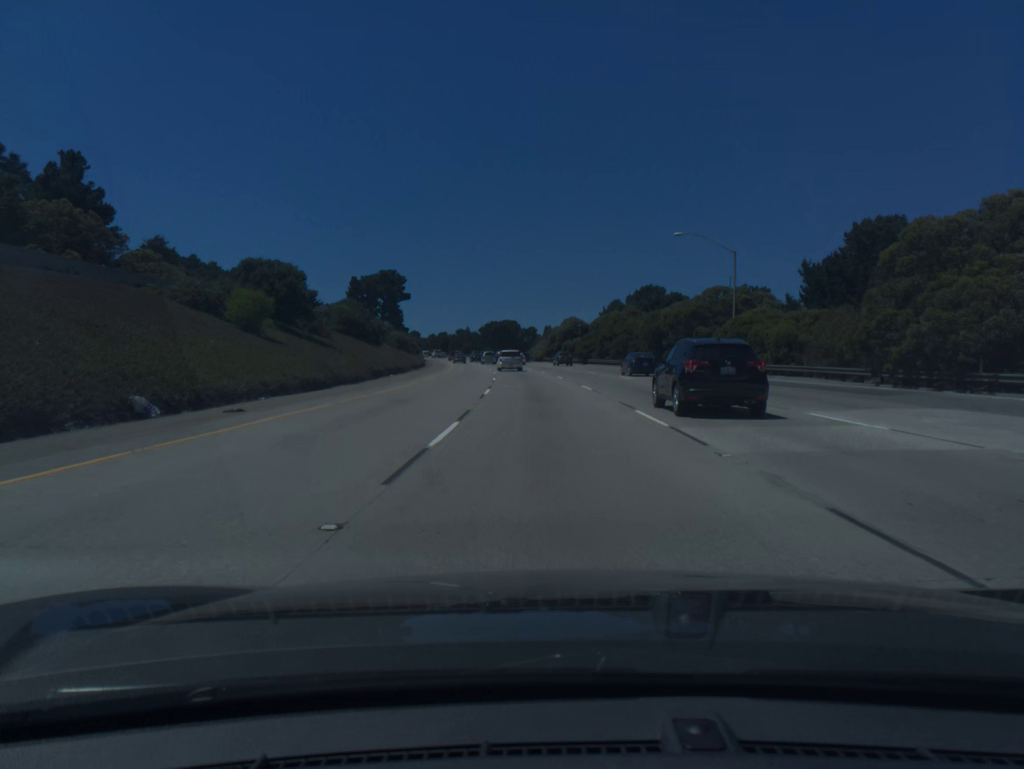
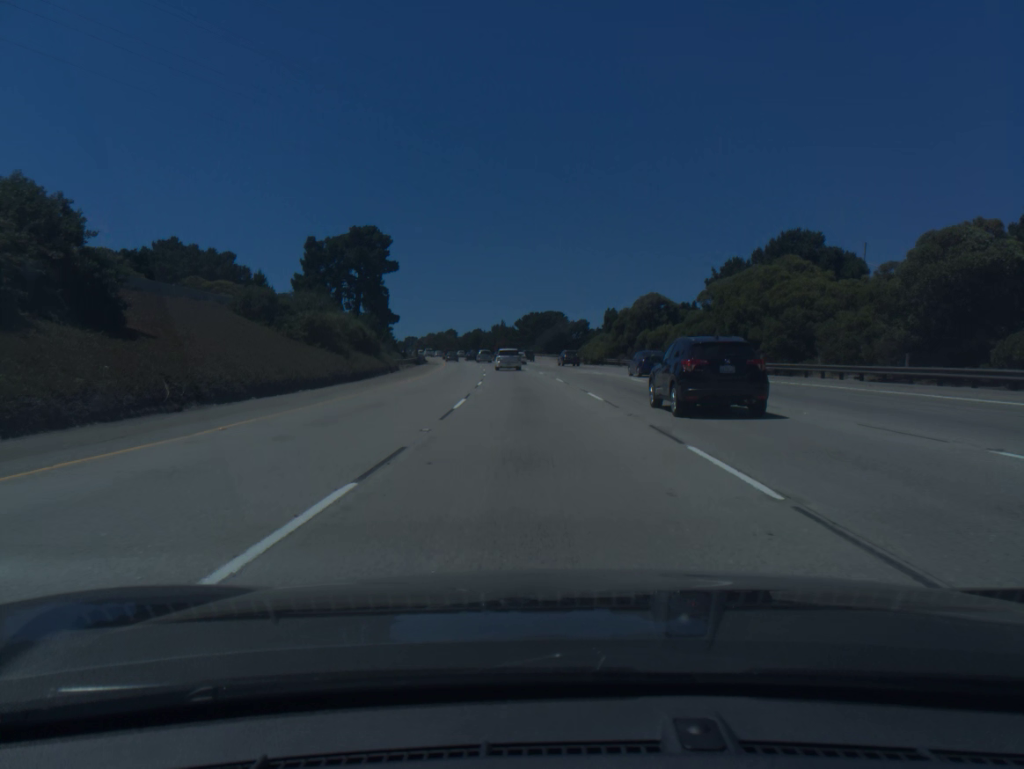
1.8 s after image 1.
(-1.3, +51.0) m; -3°
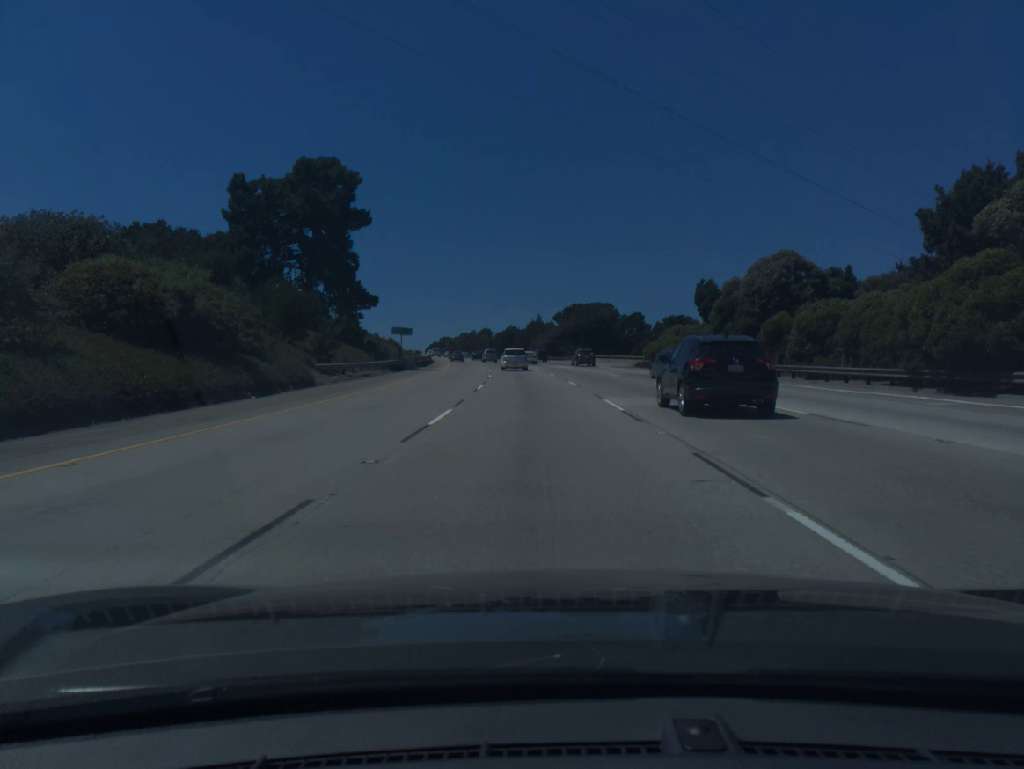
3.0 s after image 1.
(-0.9, +33.6) m; -3°
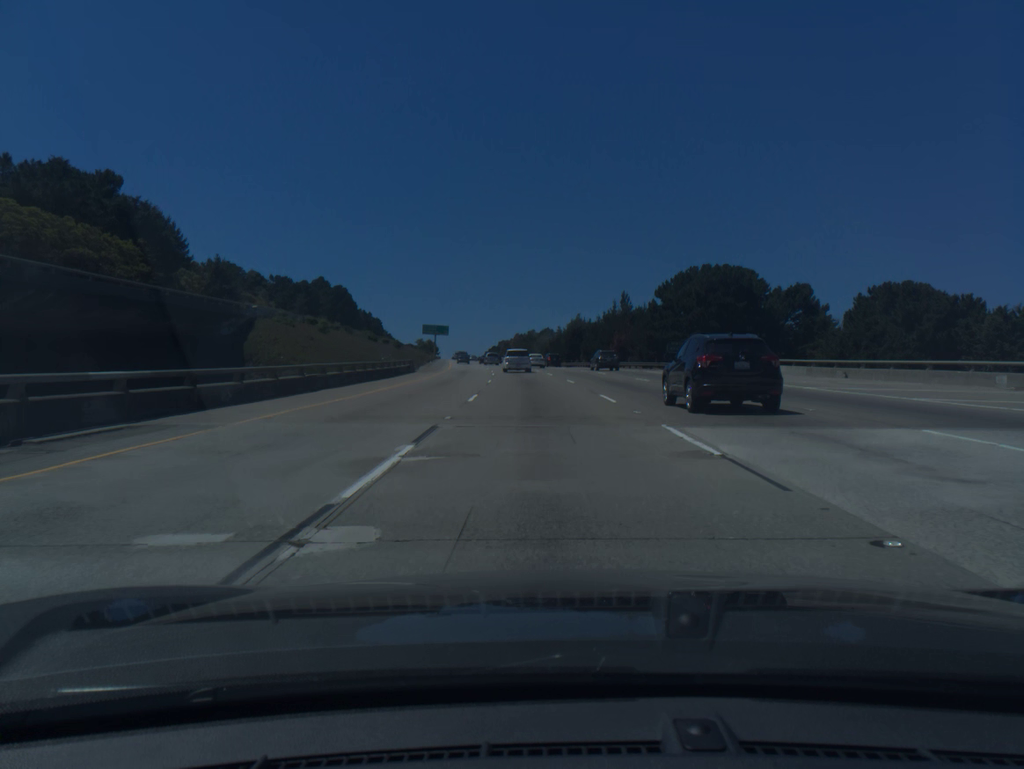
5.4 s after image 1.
(-3.0, +65.9) m; -5°
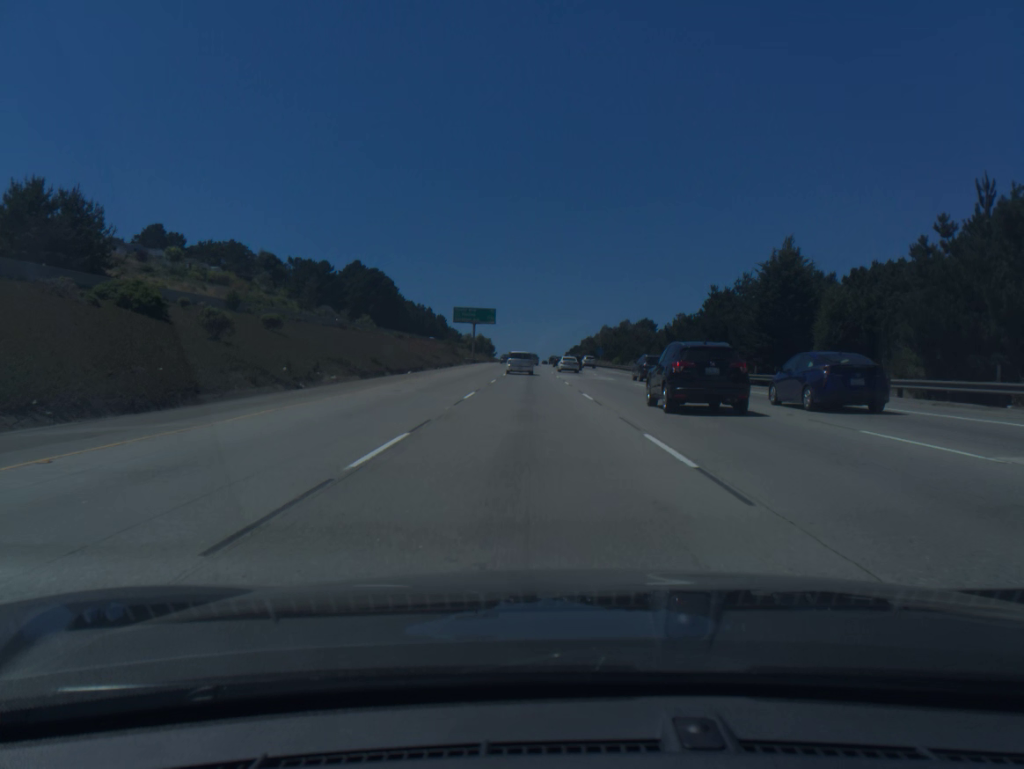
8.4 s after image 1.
(-3.7, +80.1) m; -6°
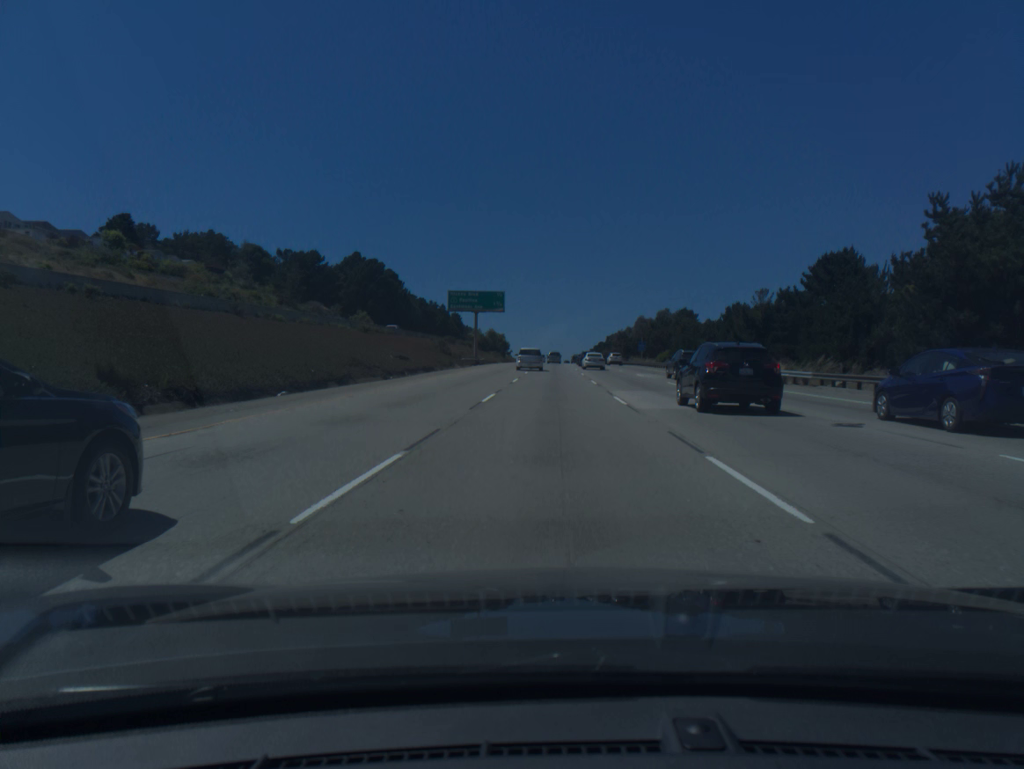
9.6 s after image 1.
(-0.6, +31.9) m; -2°
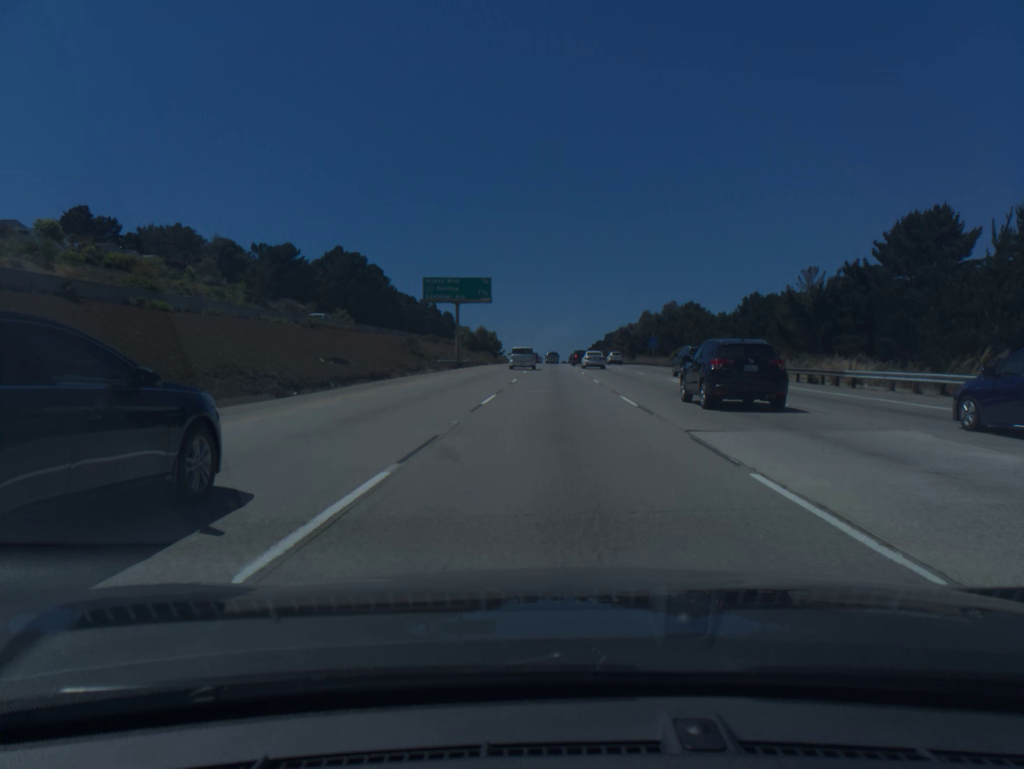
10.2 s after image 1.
(0.0, +16.0) m; 0°
